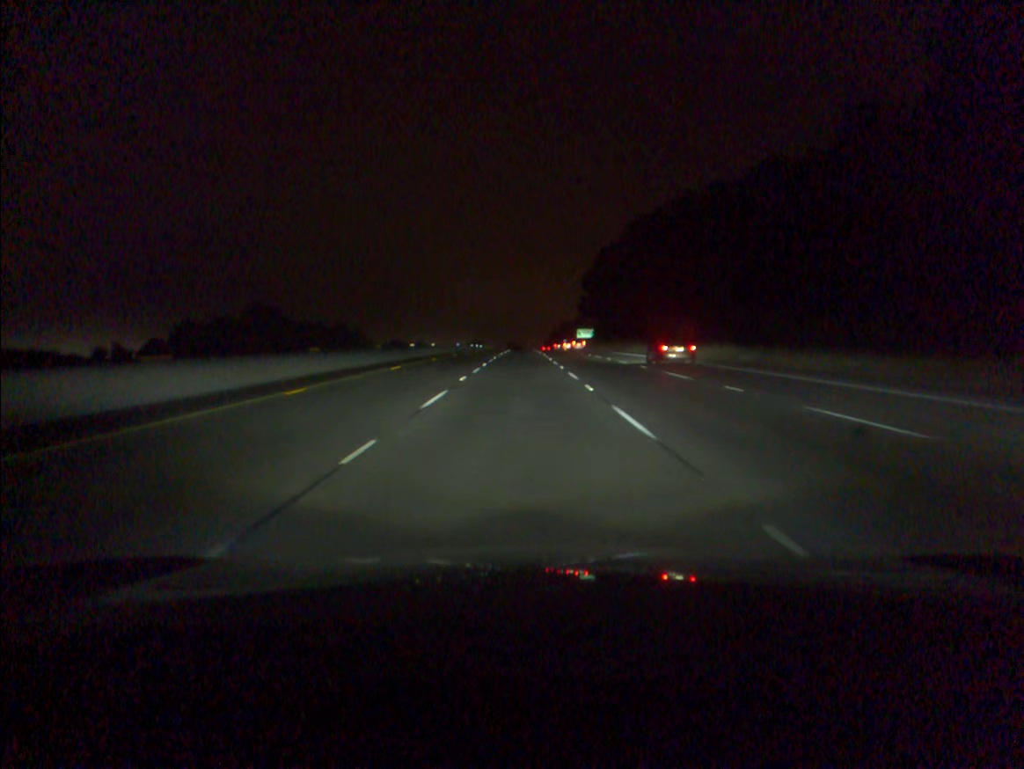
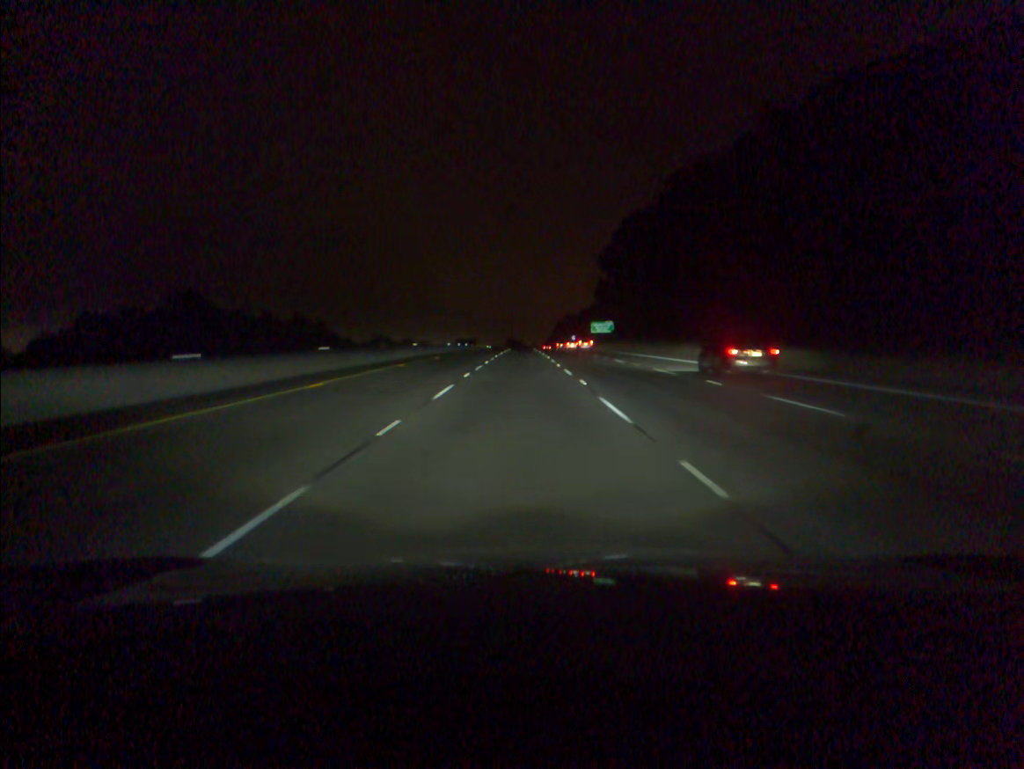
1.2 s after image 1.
(0.0, +41.8) m; 0°
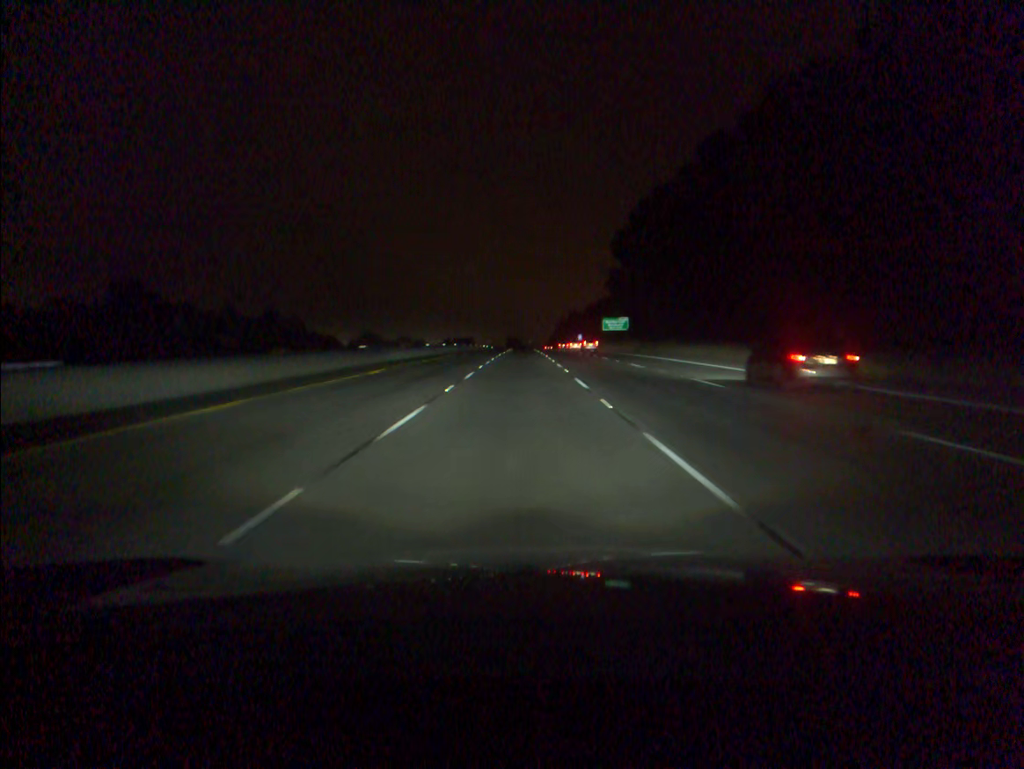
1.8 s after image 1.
(0.0, +21.0) m; 0°
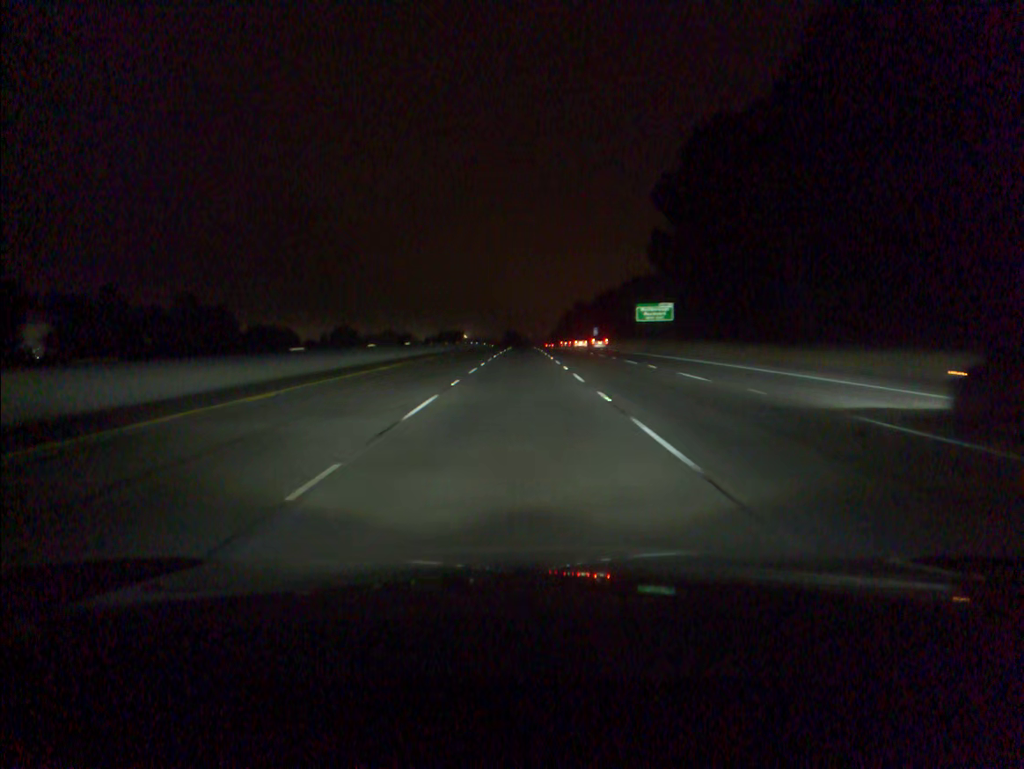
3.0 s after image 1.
(0.0, +41.9) m; 0°
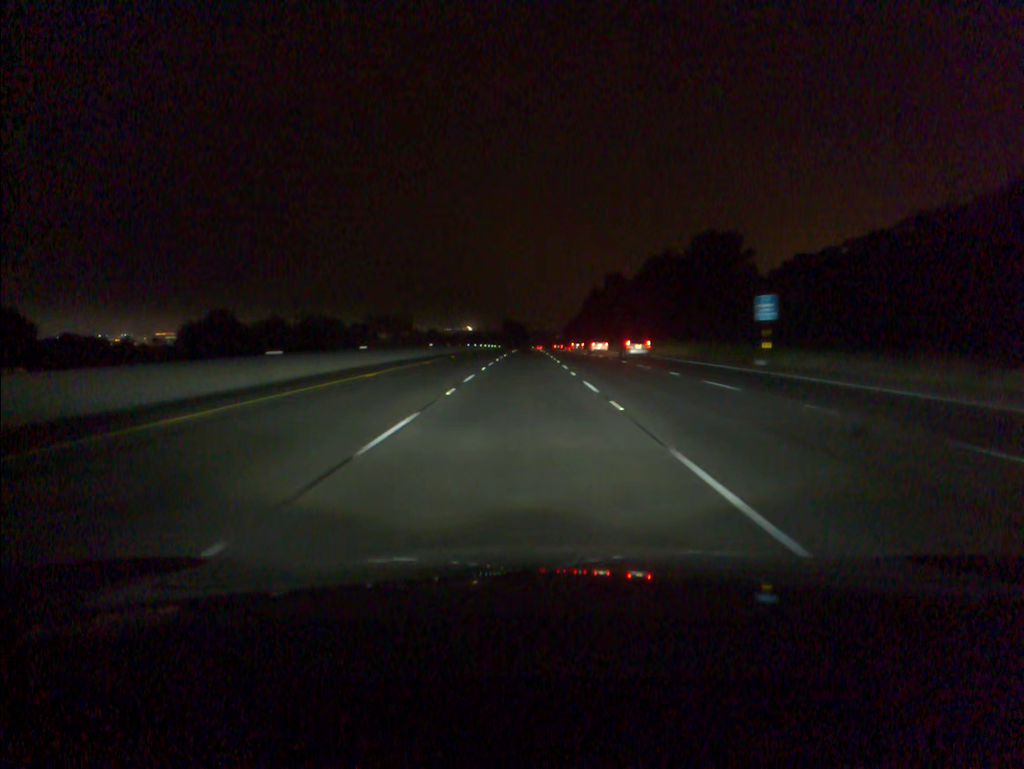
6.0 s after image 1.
(0.0, +106.0) m; 0°
